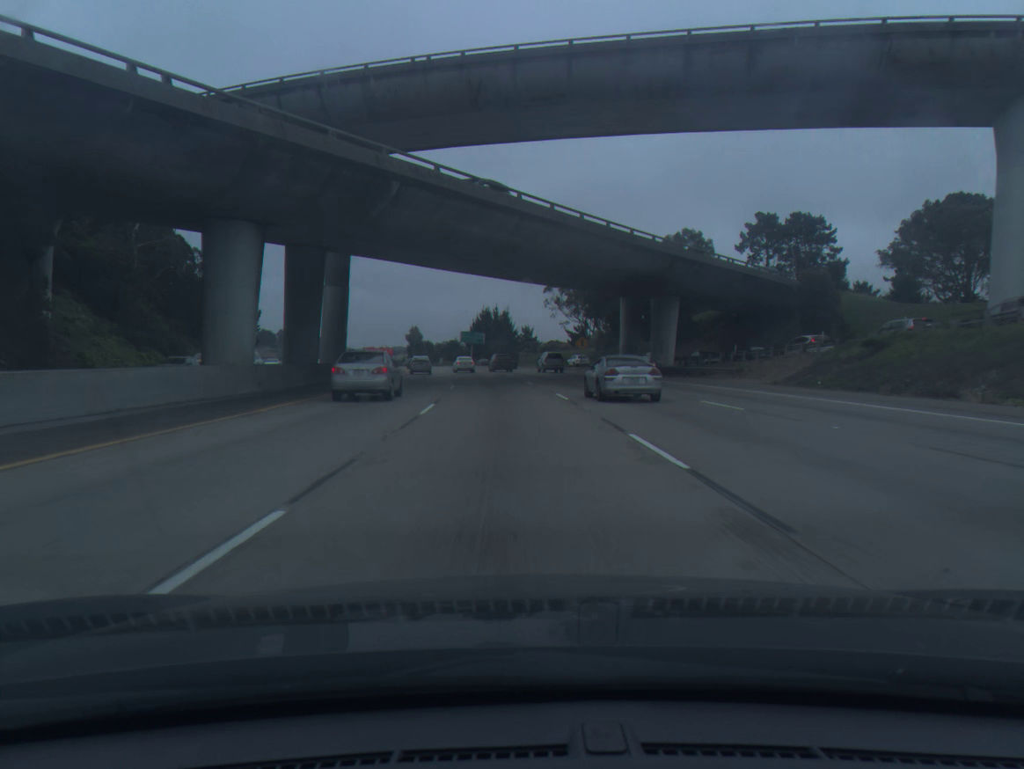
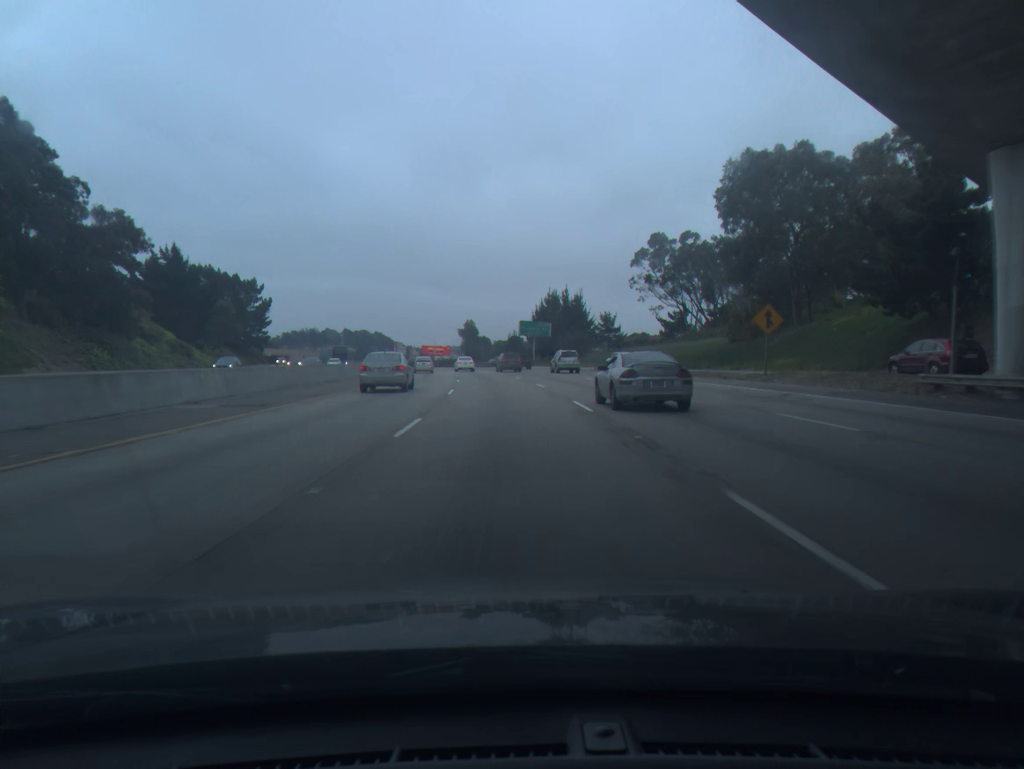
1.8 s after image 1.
(-2.1, +49.1) m; -5°
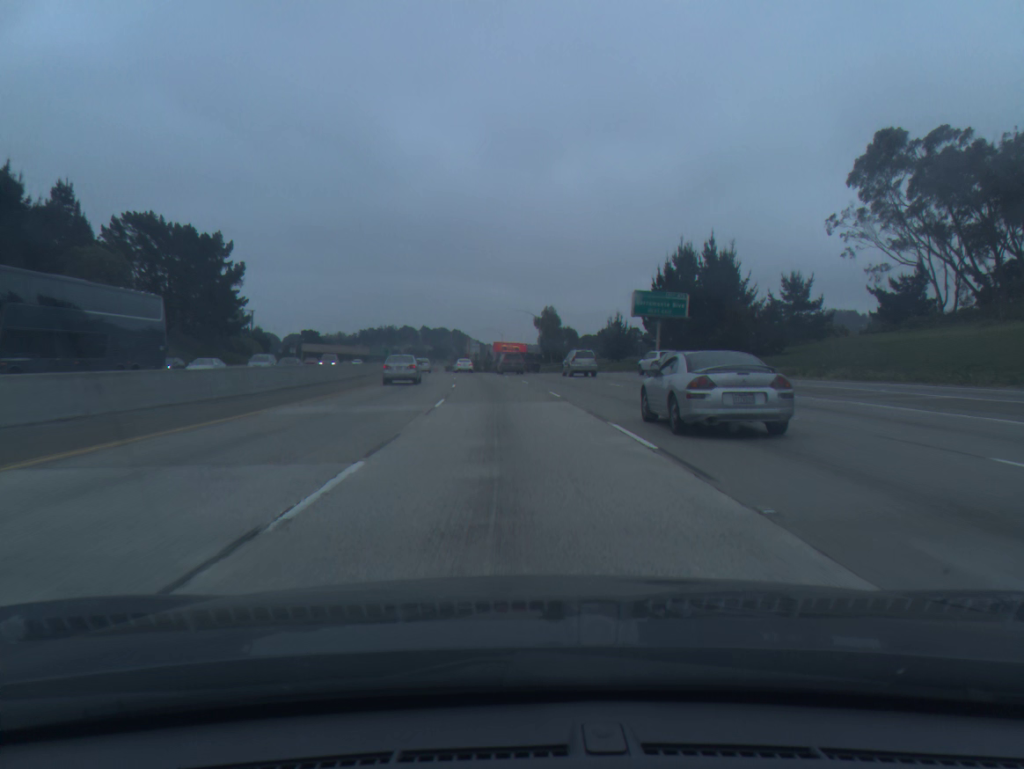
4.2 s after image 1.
(-3.5, +65.0) m; -6°
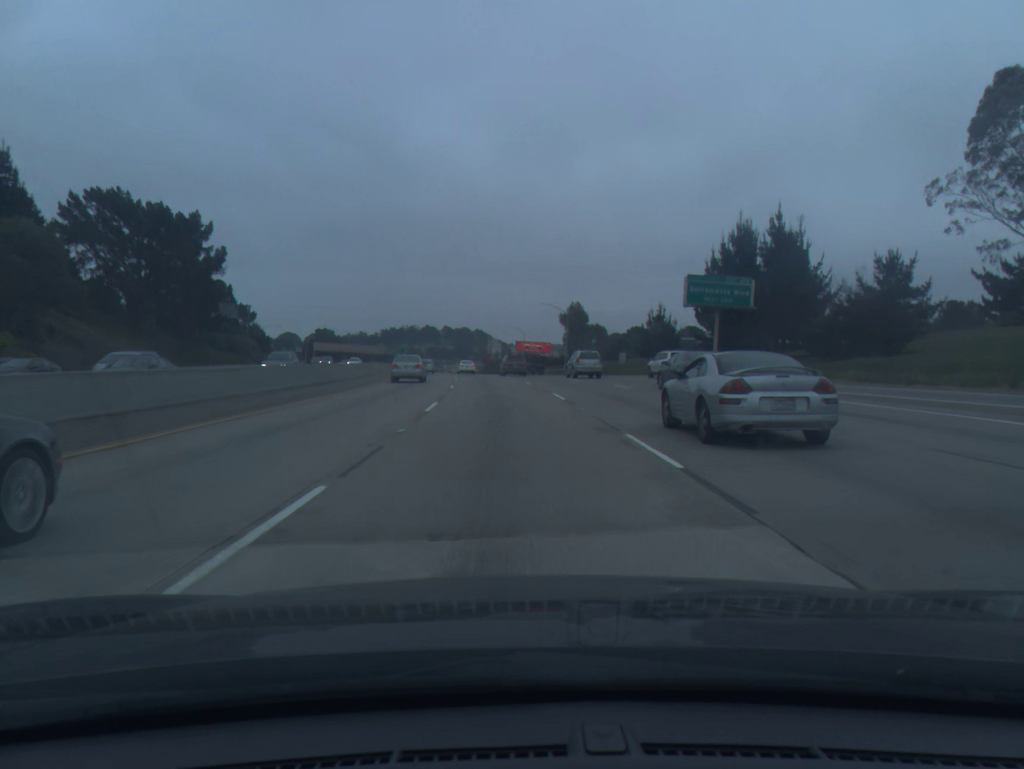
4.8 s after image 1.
(-0.2, +16.4) m; -2°
